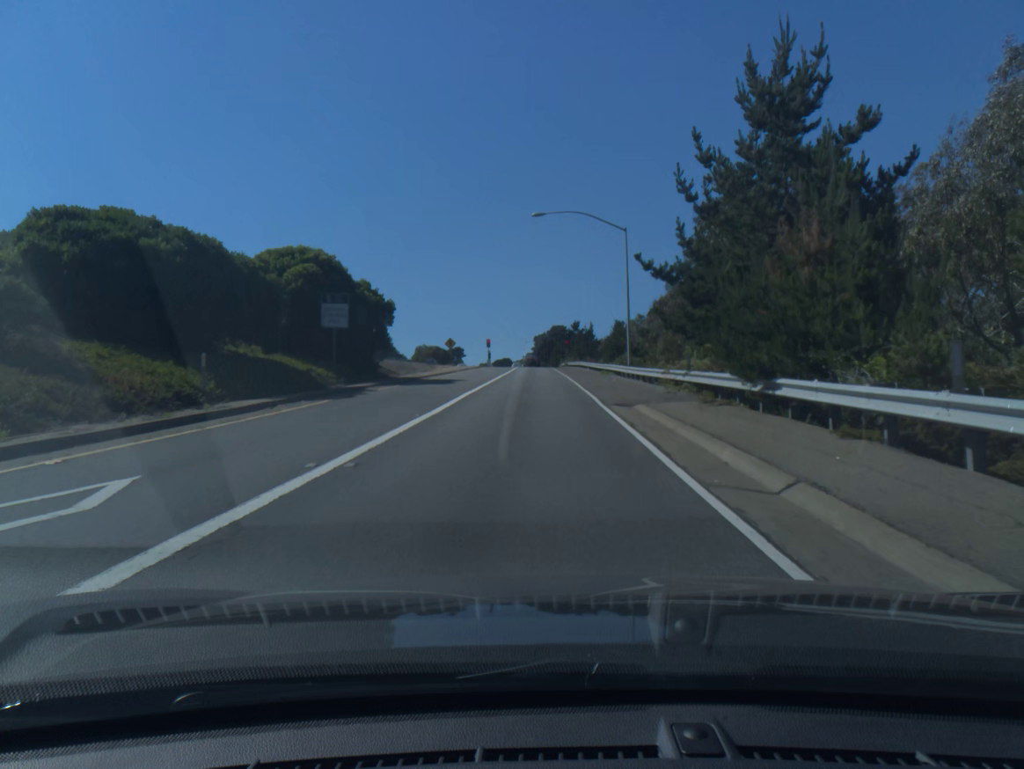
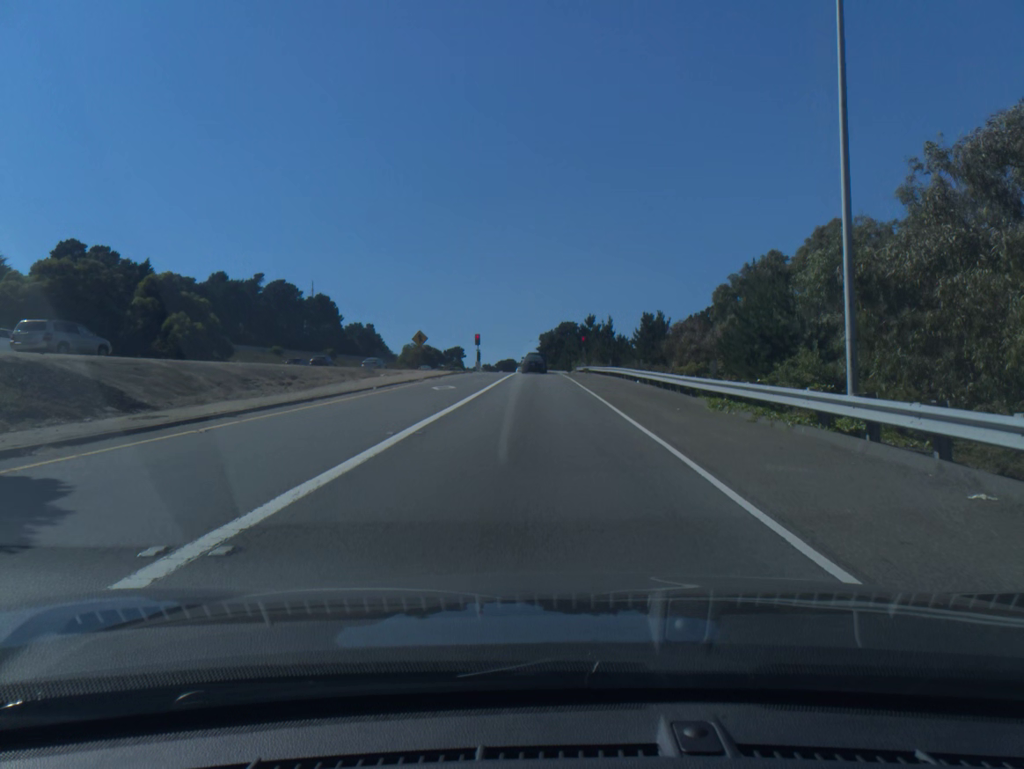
(-0.2, +33.1) m; 0°
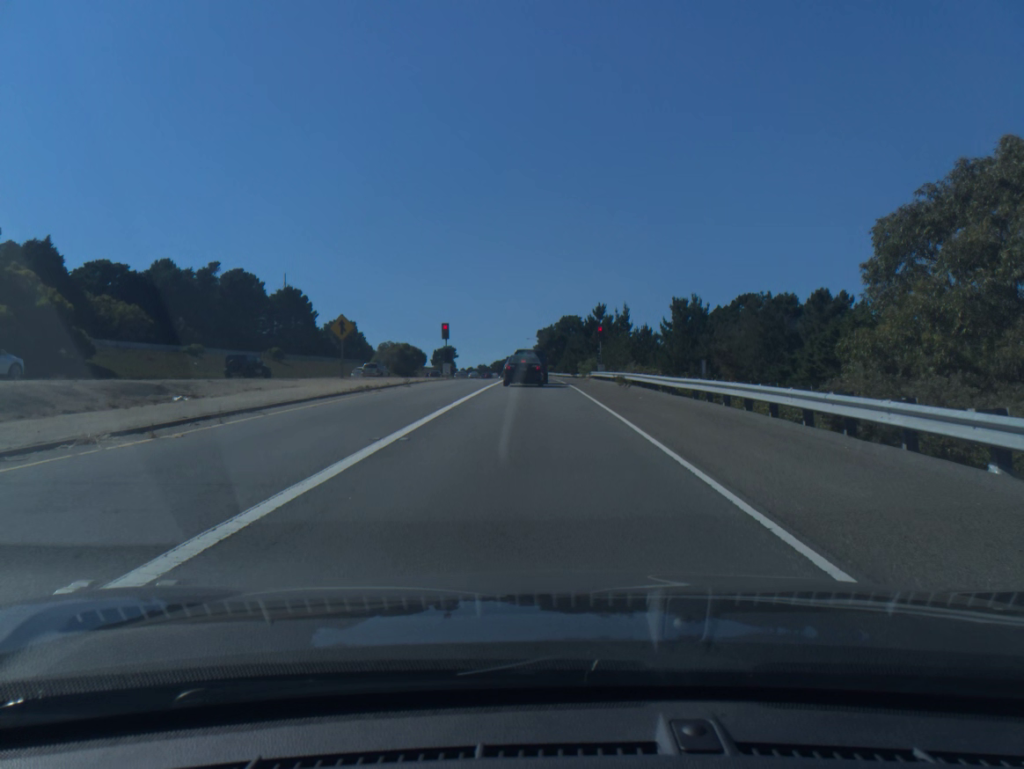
(0.0, +29.8) m; 0°
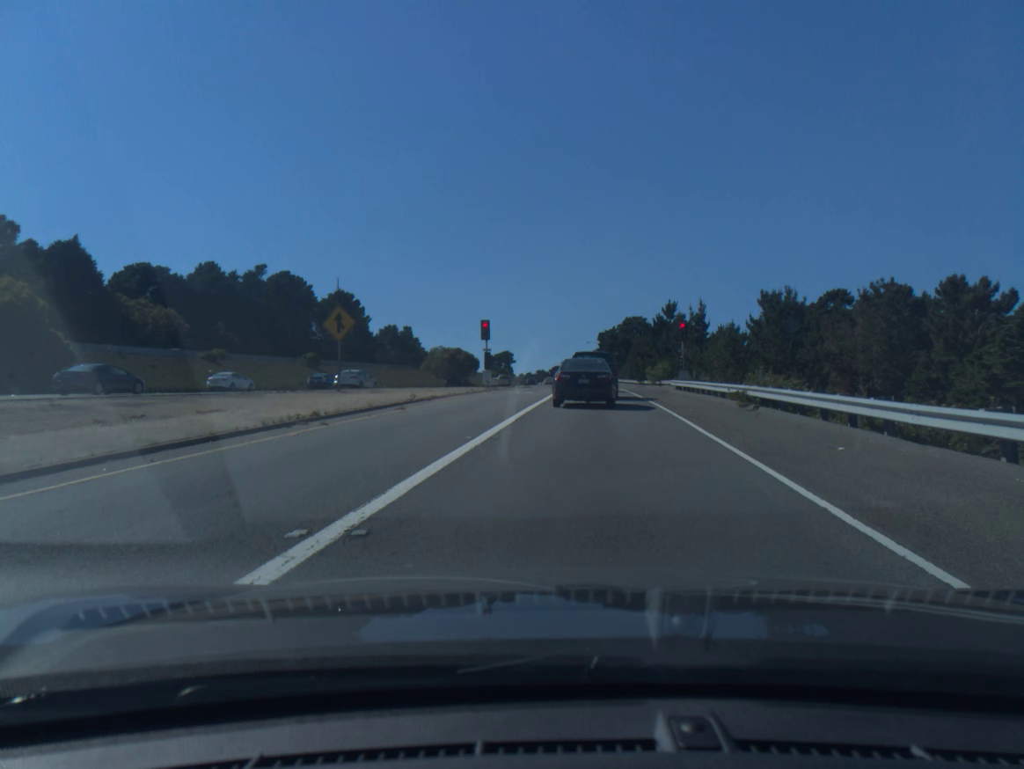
(-0.3, +13.3) m; -5°
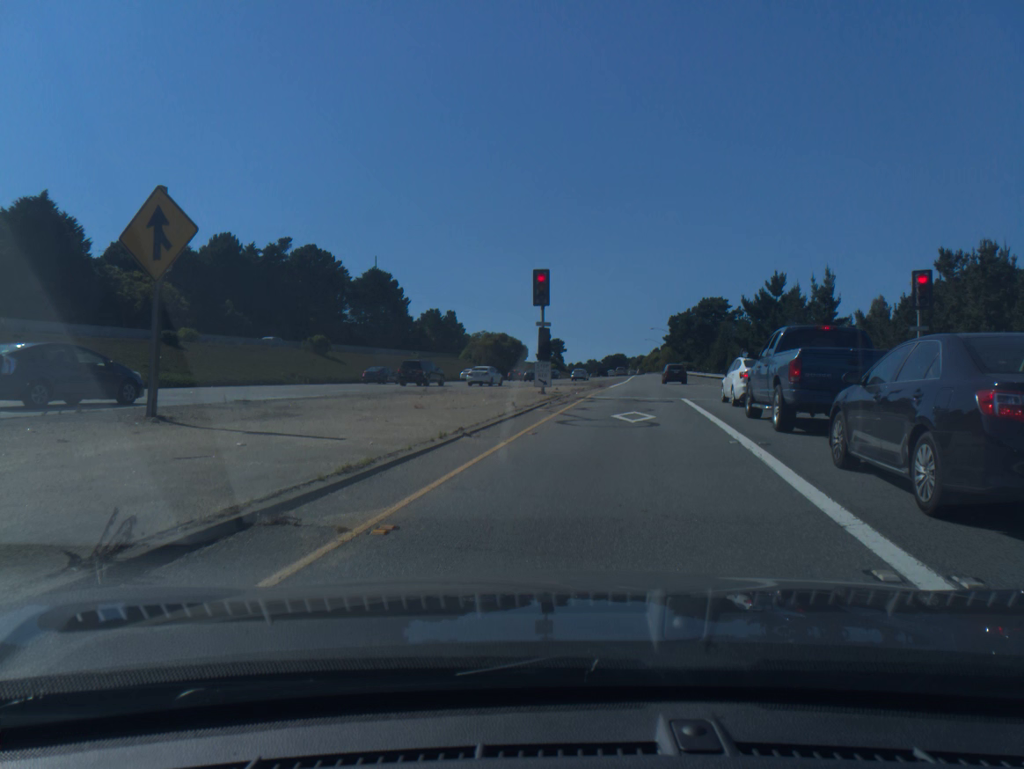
(-1.6, +22.6) m; -2°
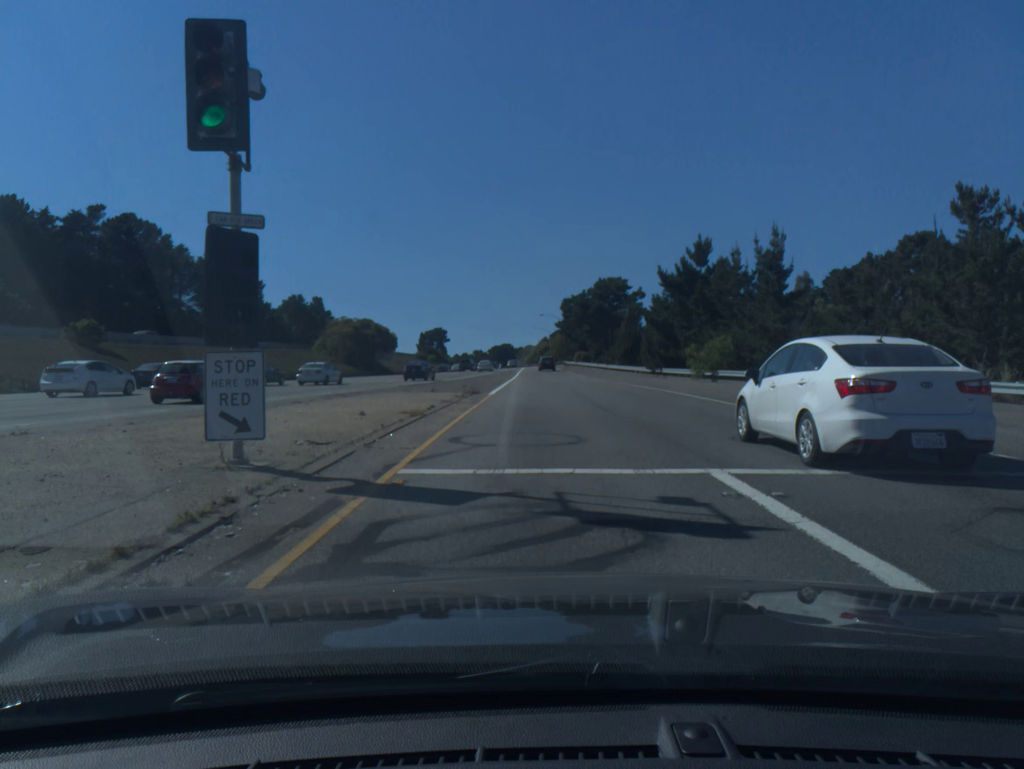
(+1.7, +19.7) m; +7°
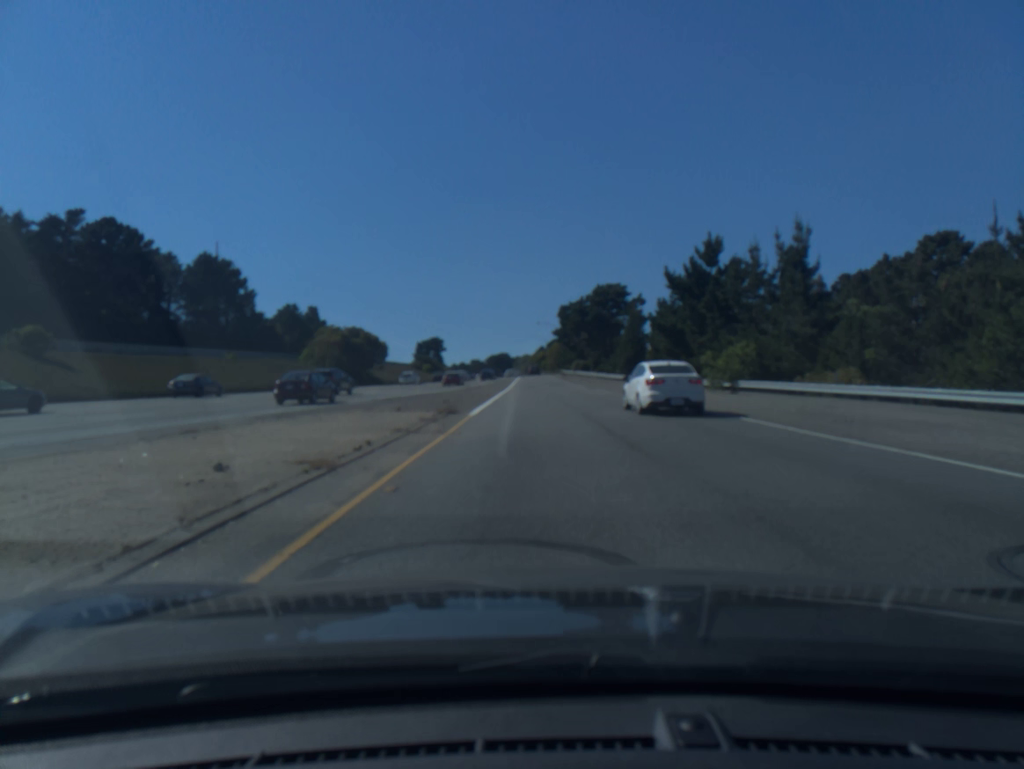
(0.0, +6.9) m; 0°
